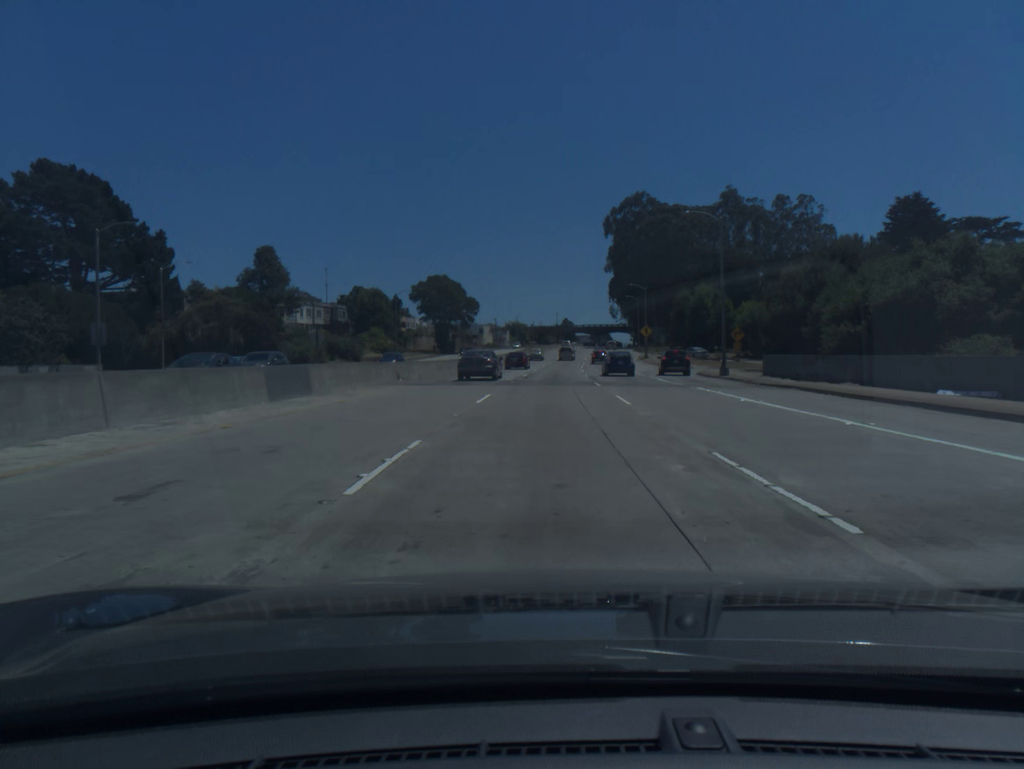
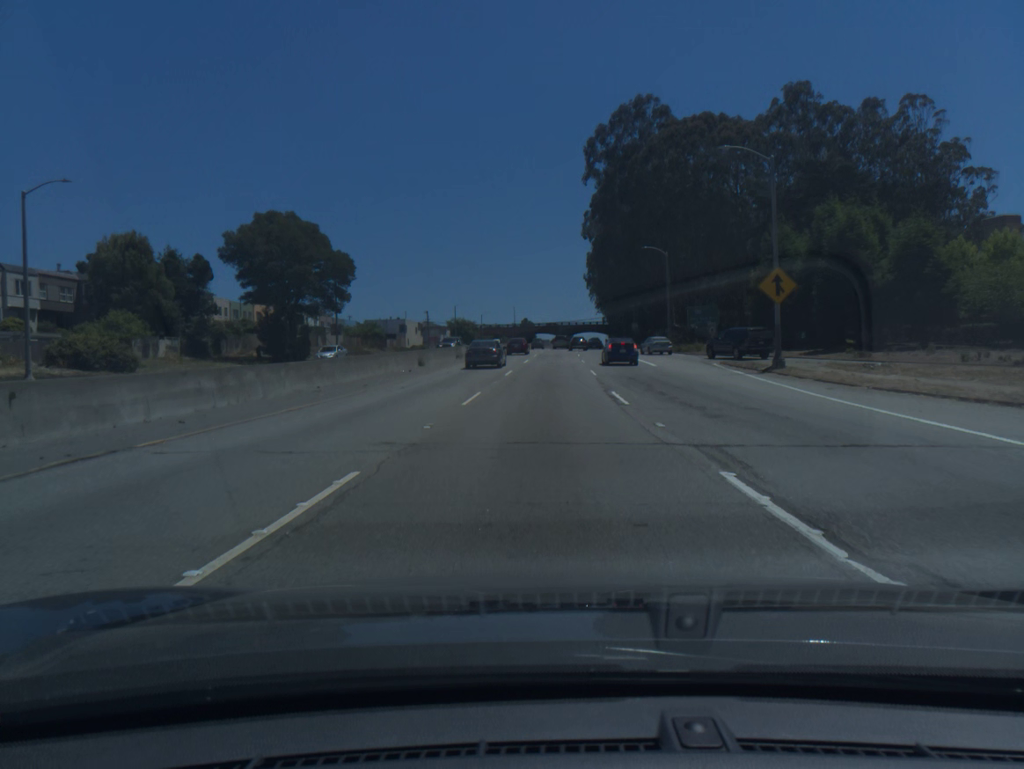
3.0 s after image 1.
(+2.0, +69.9) m; +3°
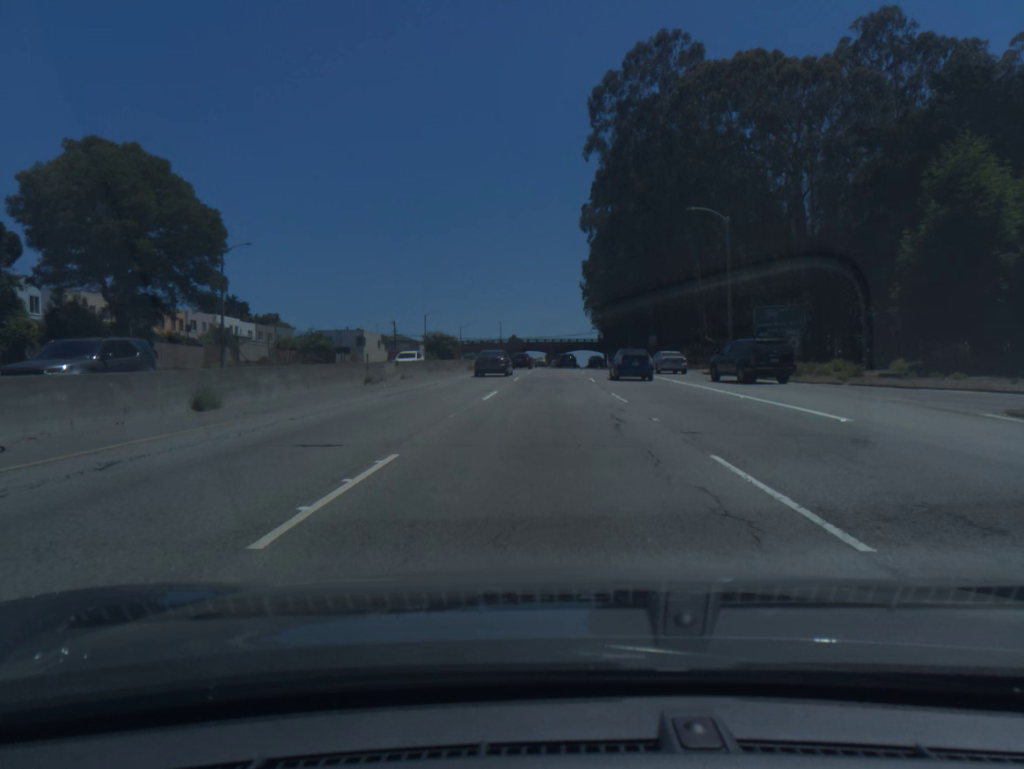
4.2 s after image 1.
(+0.1, +27.5) m; +1°
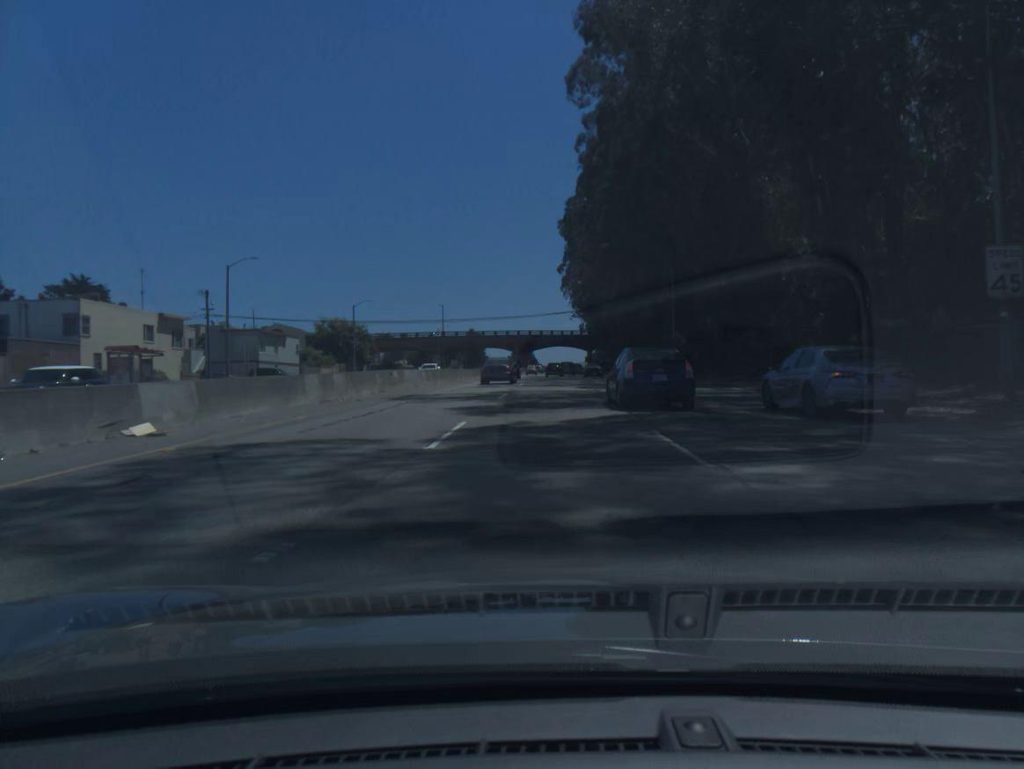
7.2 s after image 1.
(+1.7, +69.1) m; +2°
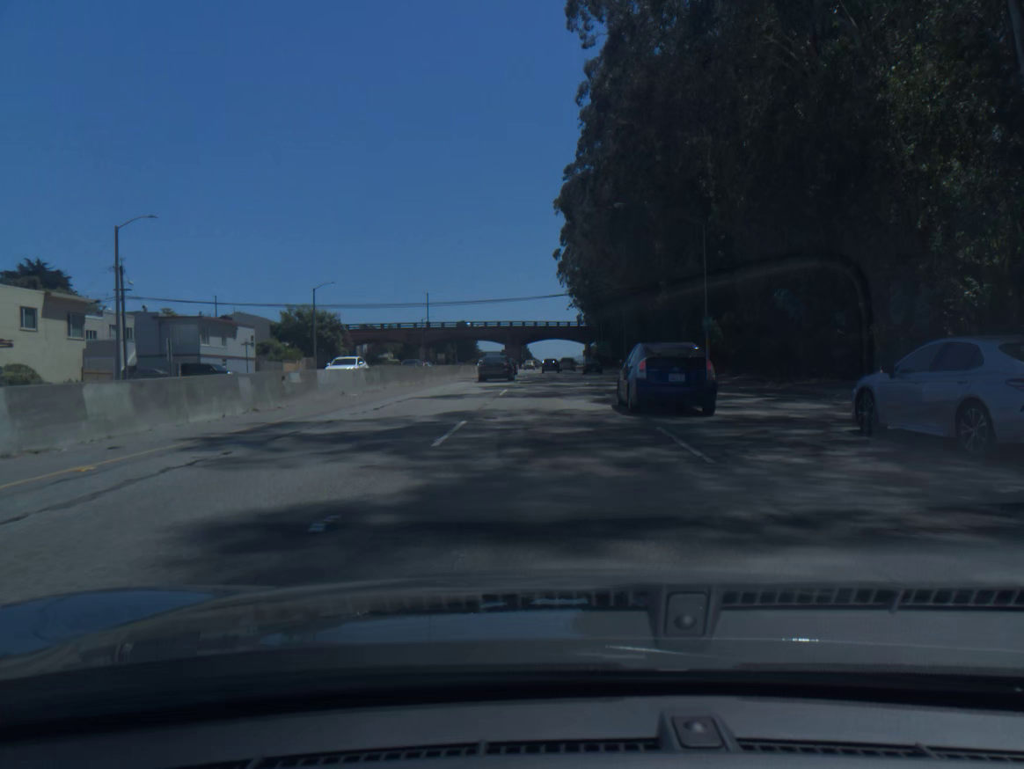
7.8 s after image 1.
(0.0, +14.0) m; 0°
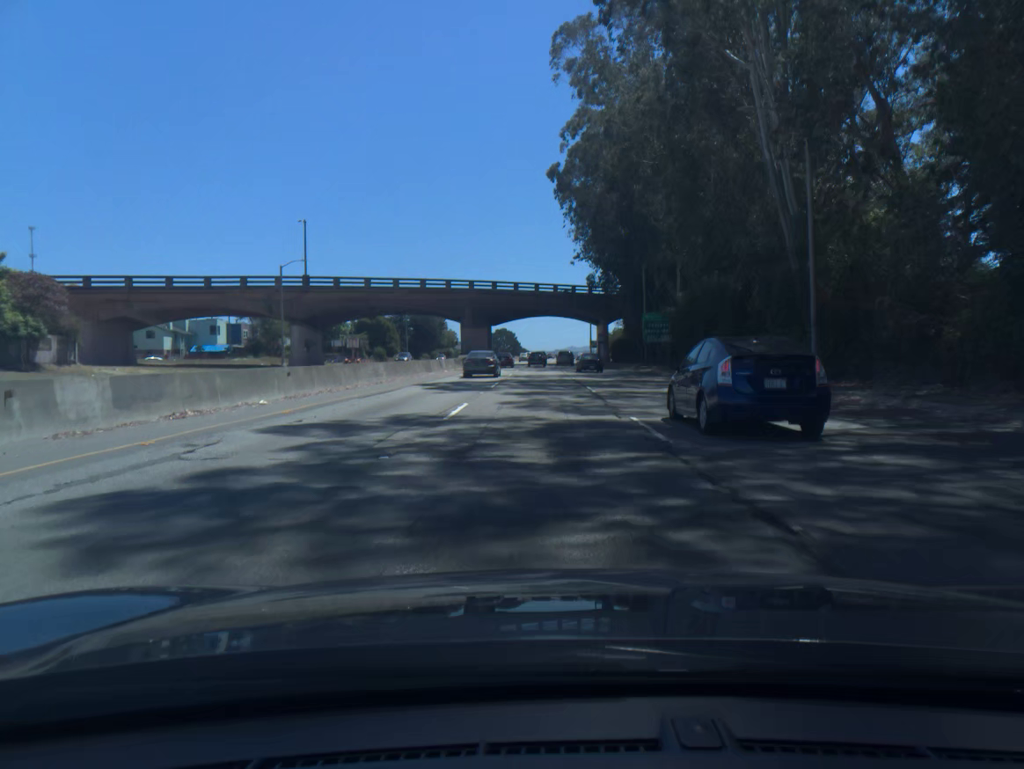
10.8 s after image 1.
(+0.8, +70.5) m; +1°
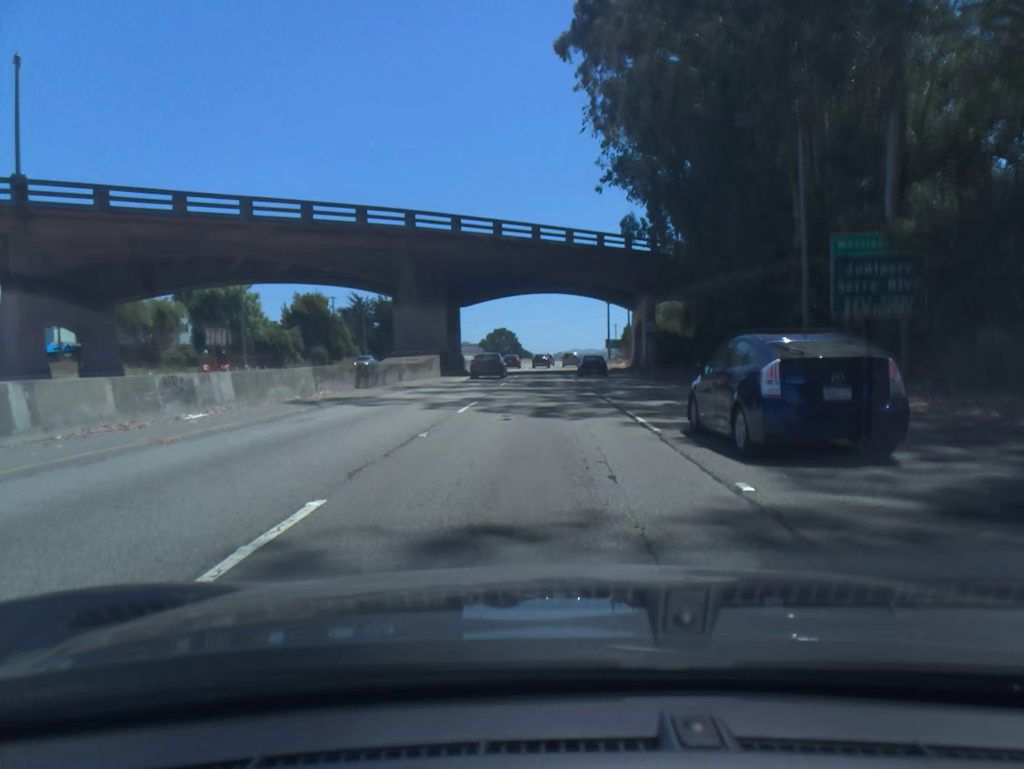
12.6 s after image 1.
(-0.1, +42.3) m; 0°
